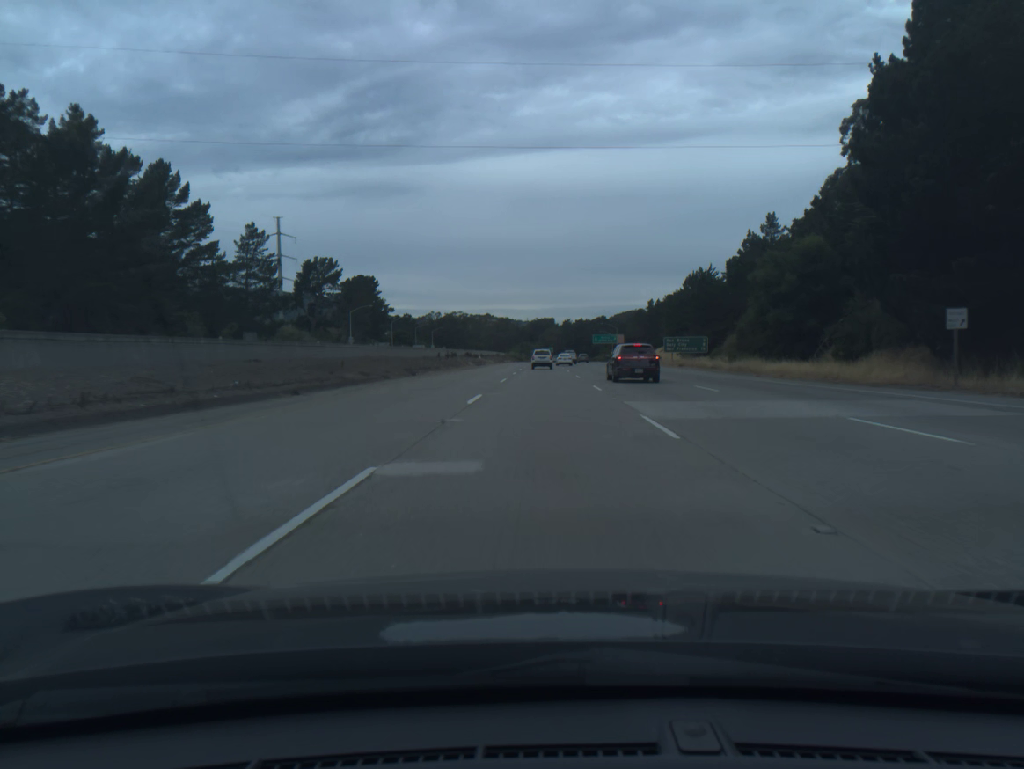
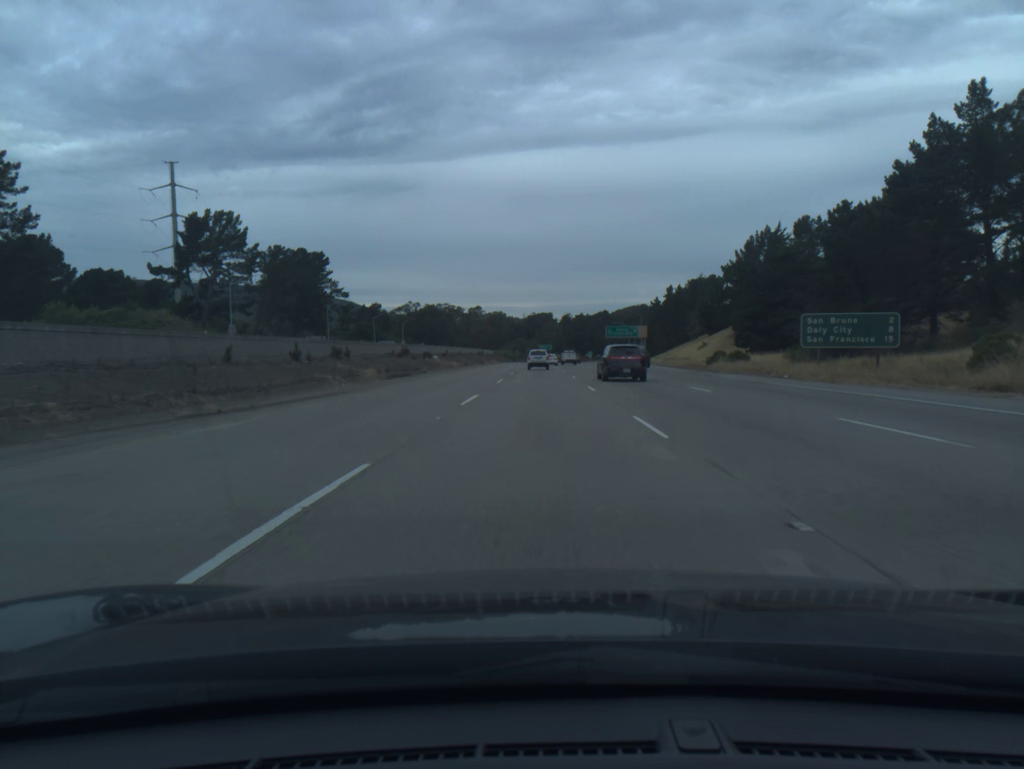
(+0.2, +58.3) m; 0°
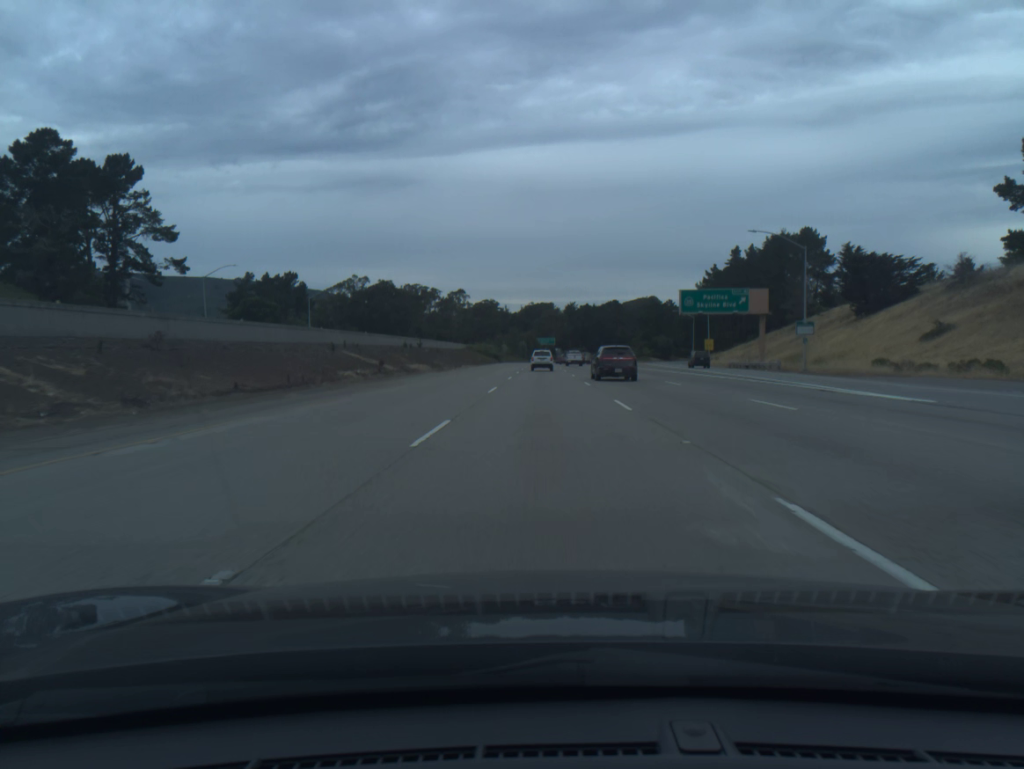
(-0.2, +96.5) m; 0°
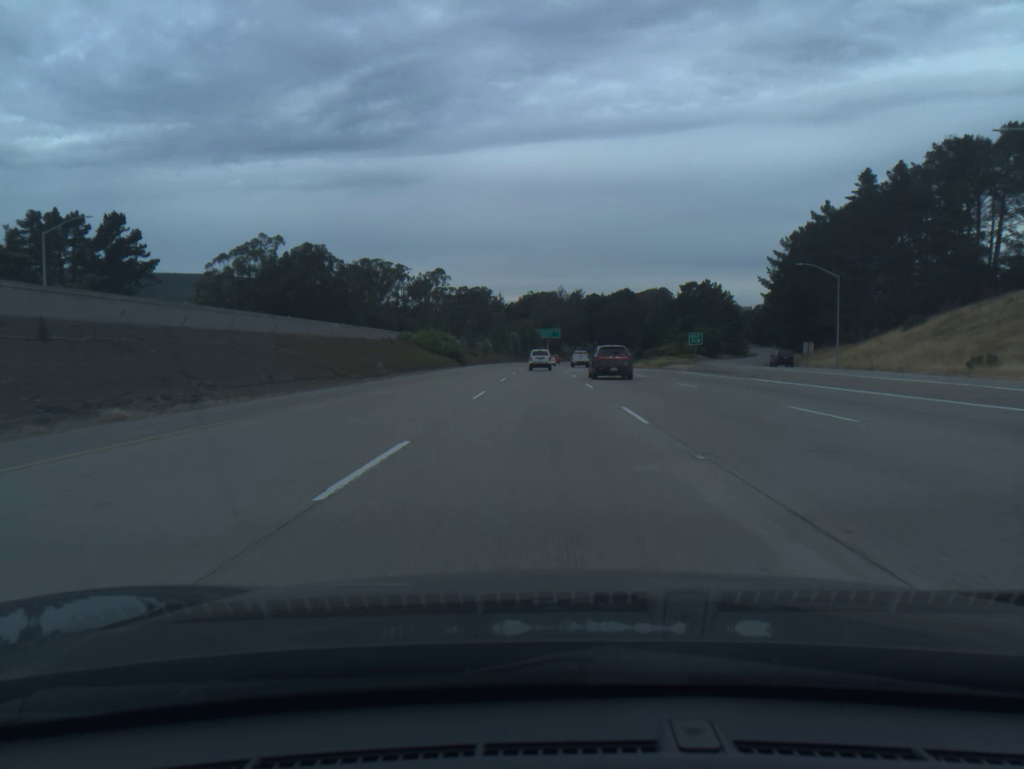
(+0.2, +76.7) m; 0°
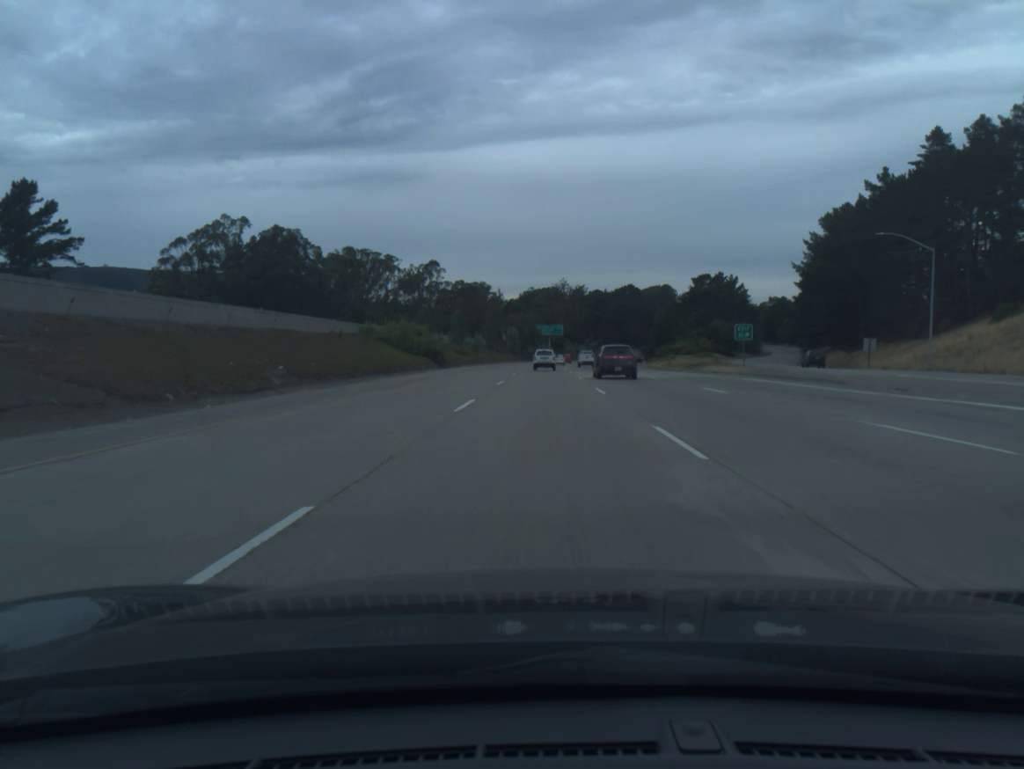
(0.0, +19.1) m; 0°
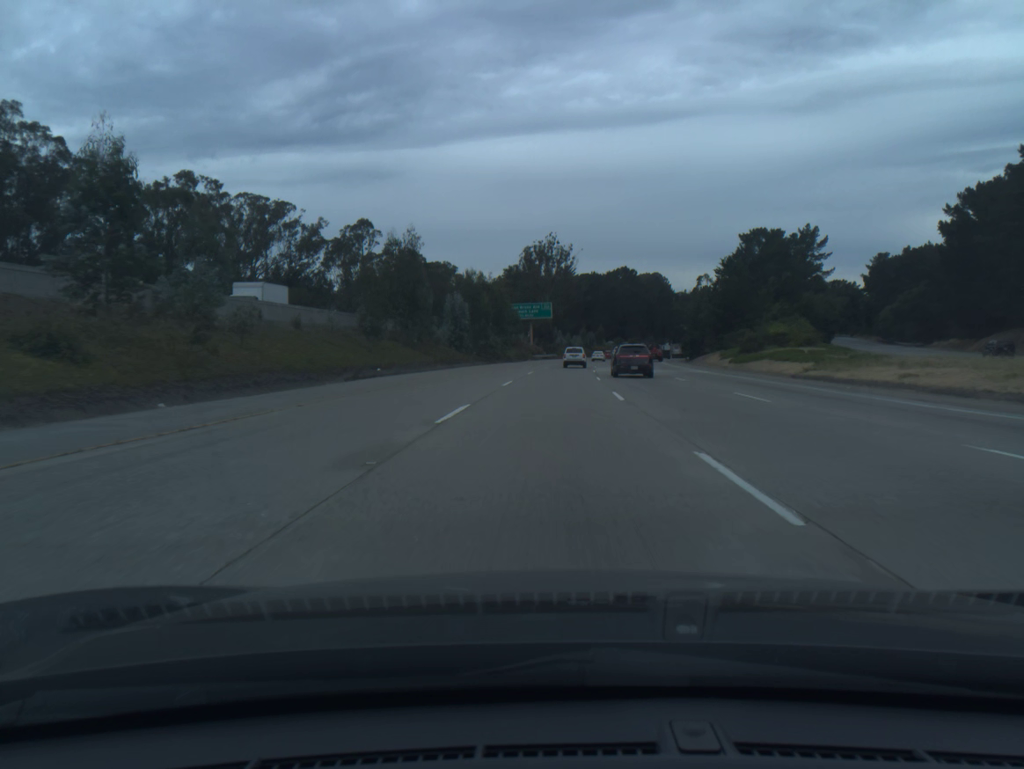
(+0.5, +76.4) m; +1°
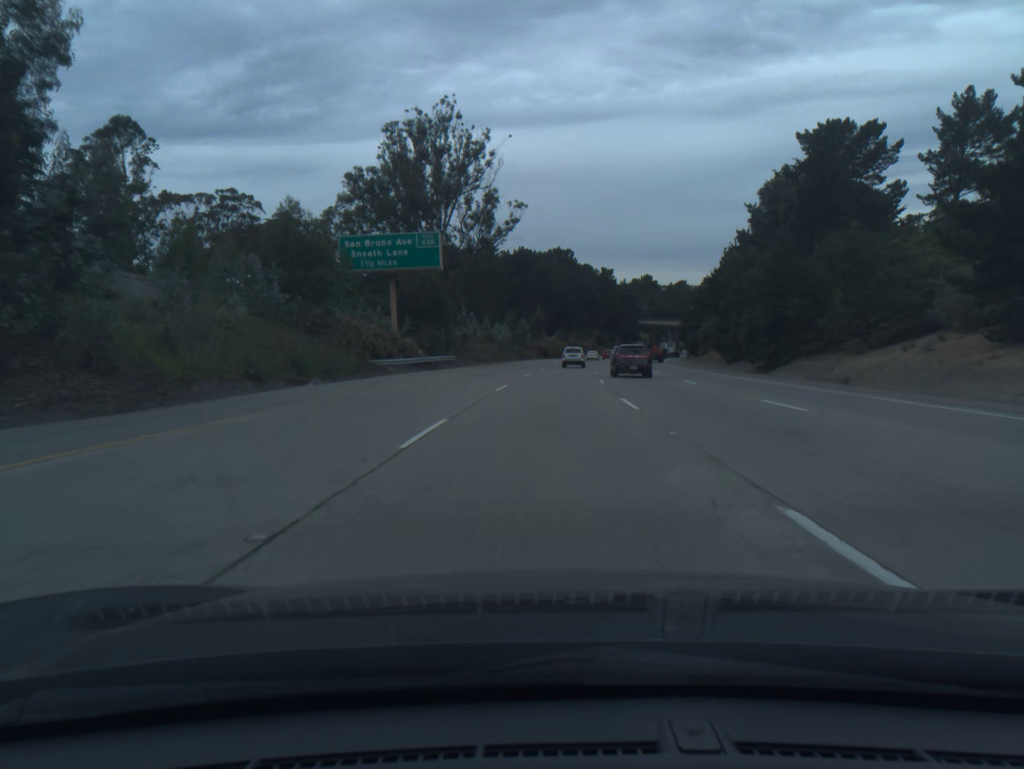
(+3.4, +76.3) m; +5°
